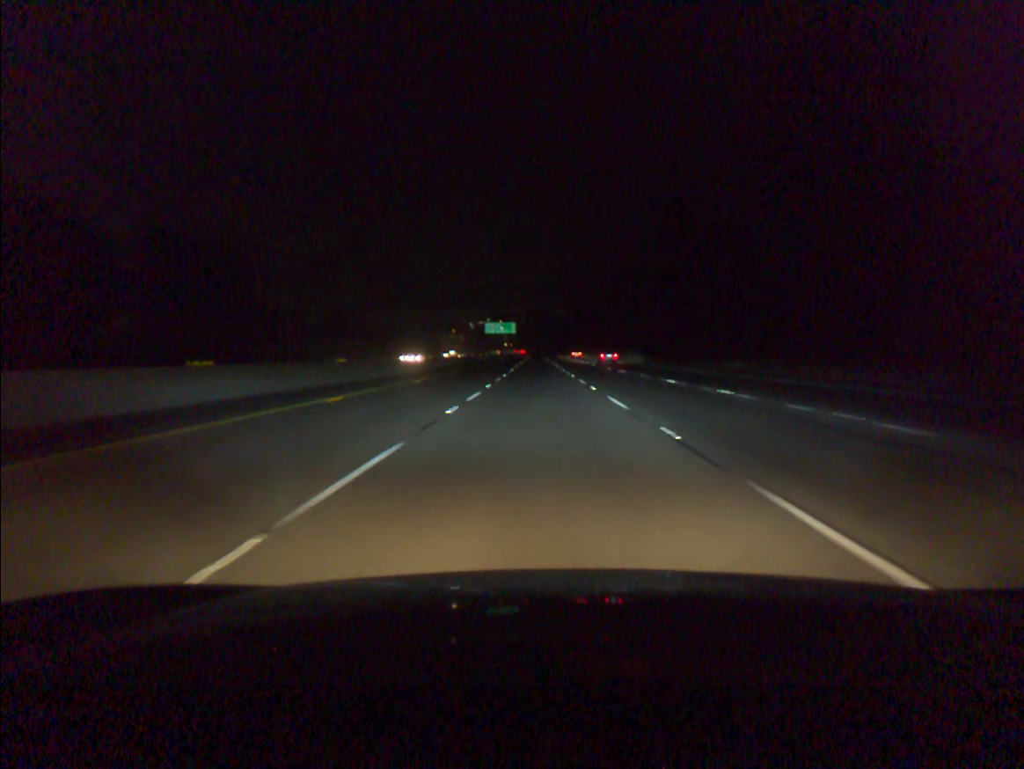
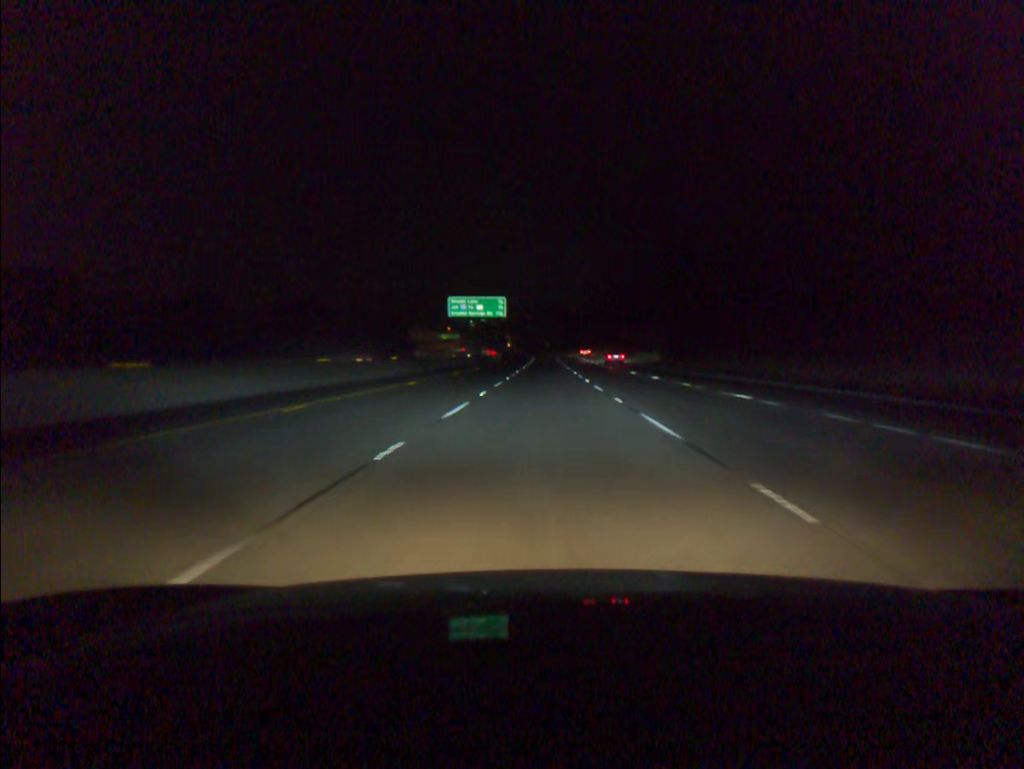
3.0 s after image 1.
(-0.5, +91.3) m; -1°
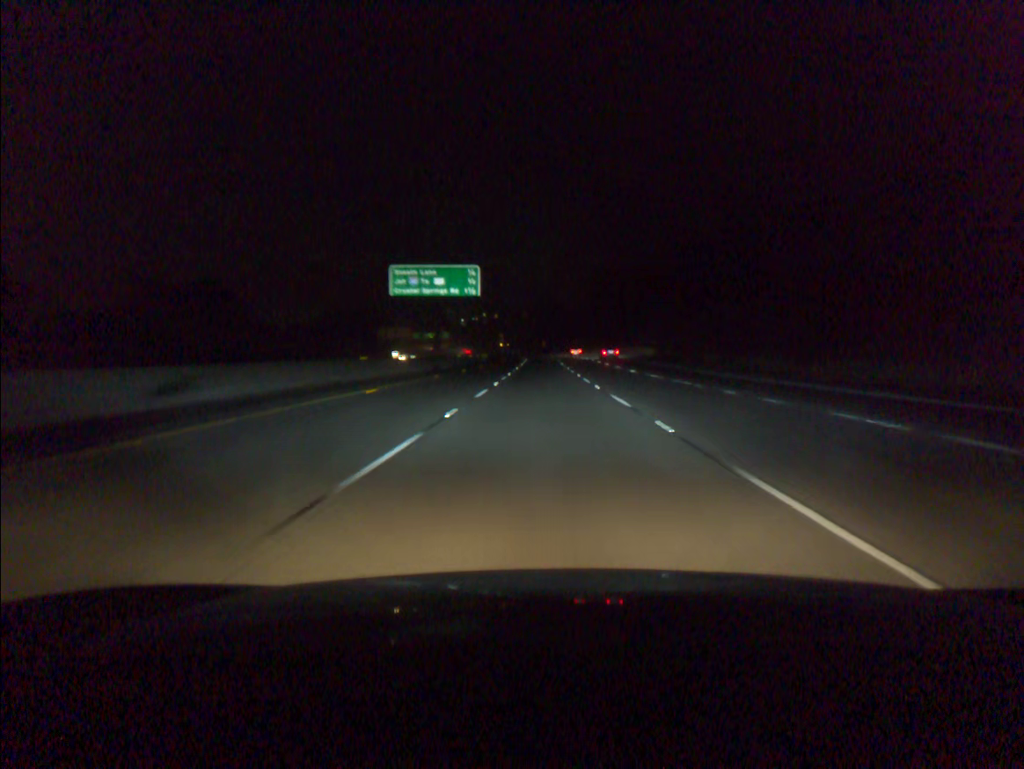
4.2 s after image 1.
(+0.1, +36.3) m; 0°
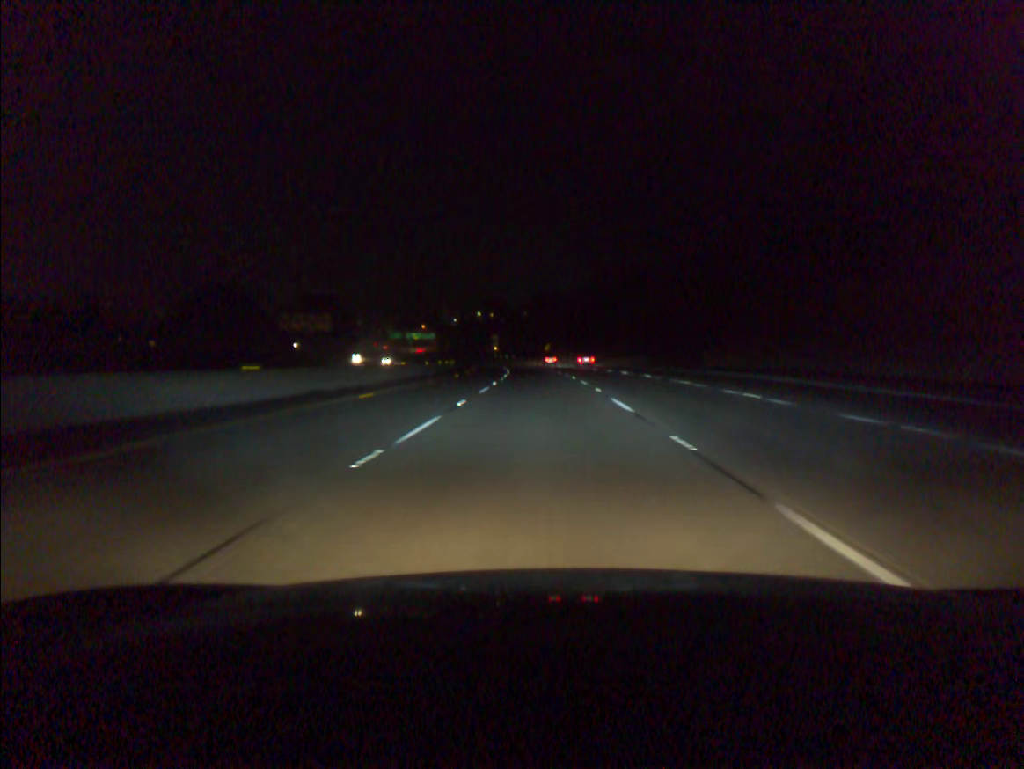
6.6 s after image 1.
(+0.1, +72.8) m; 0°
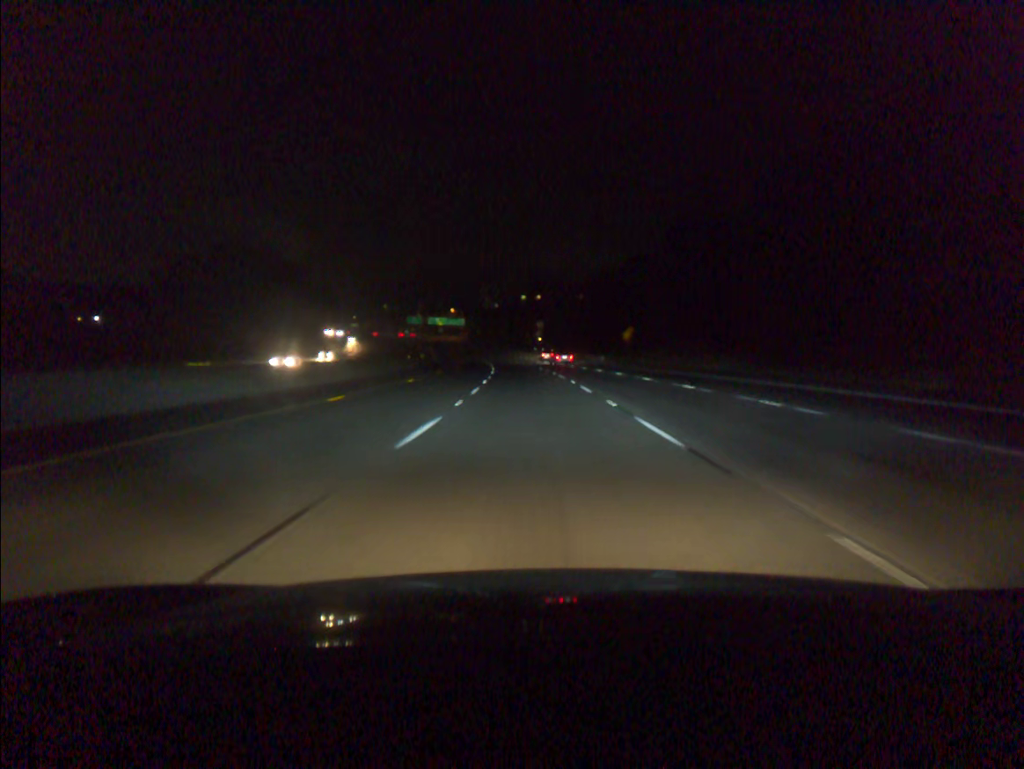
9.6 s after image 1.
(-2.3, +91.2) m; -4°
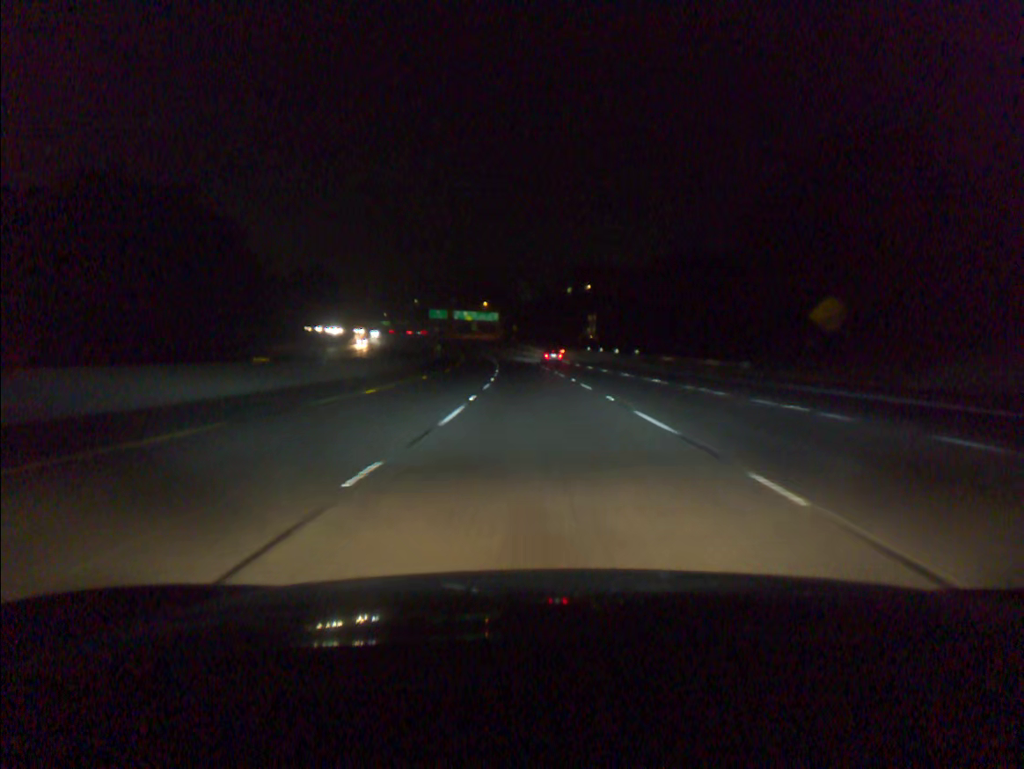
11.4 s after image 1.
(-1.6, +54.8) m; -3°
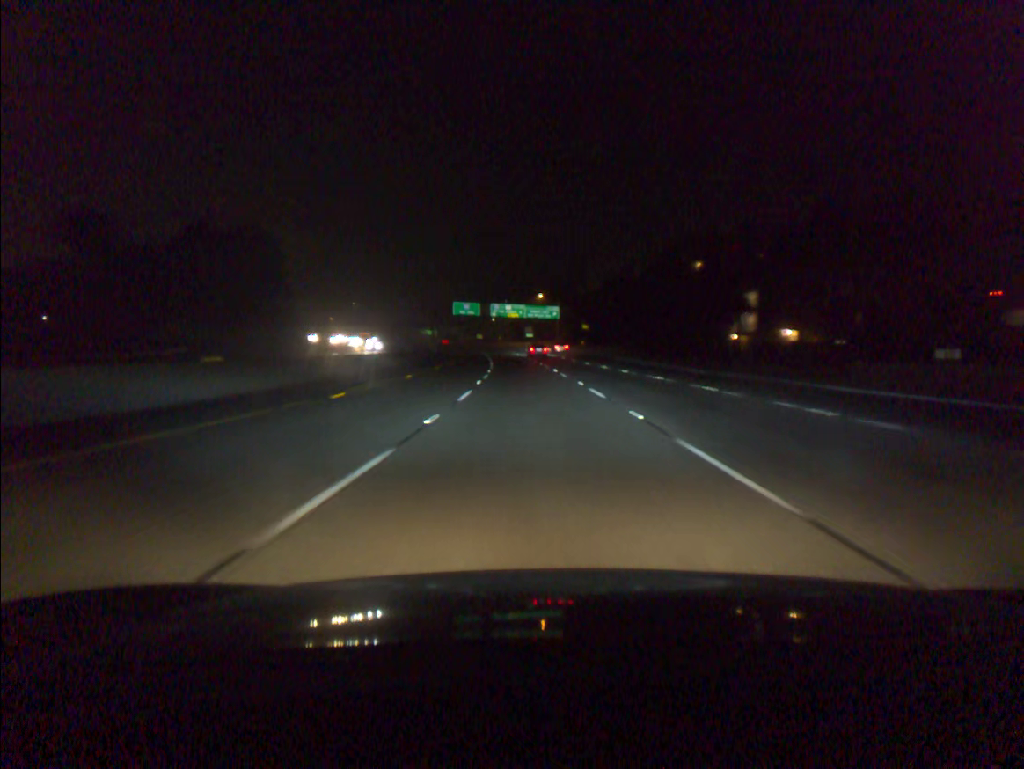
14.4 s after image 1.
(-3.8, +91.3) m; -5°
